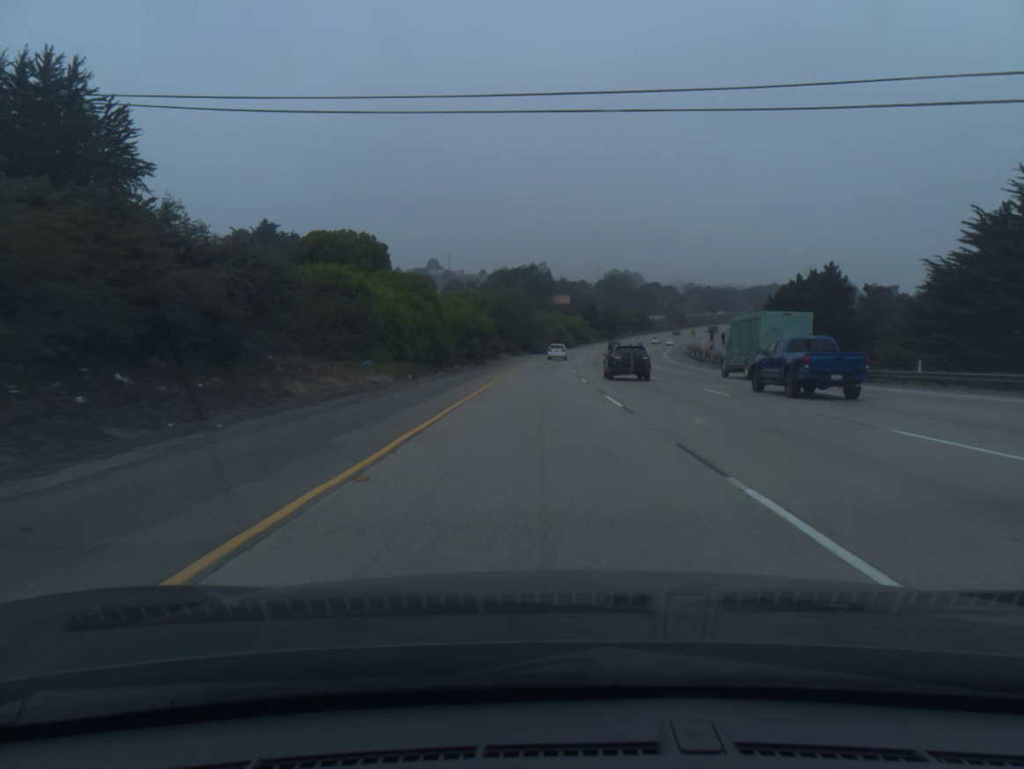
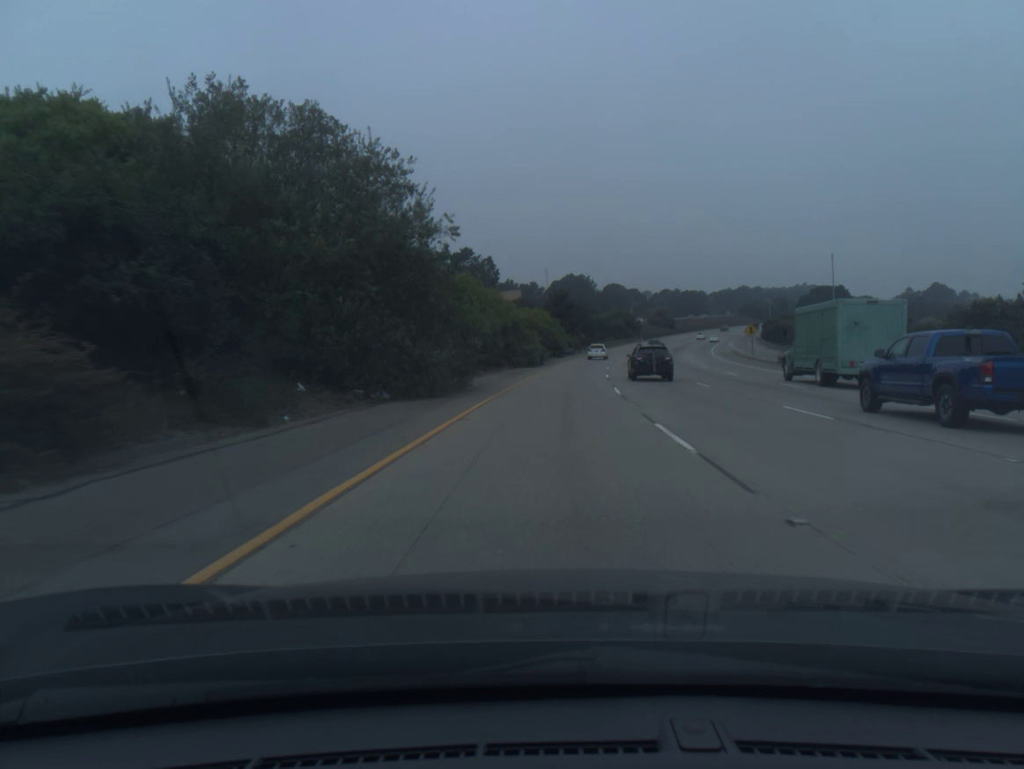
(+1.4, +80.6) m; +4°
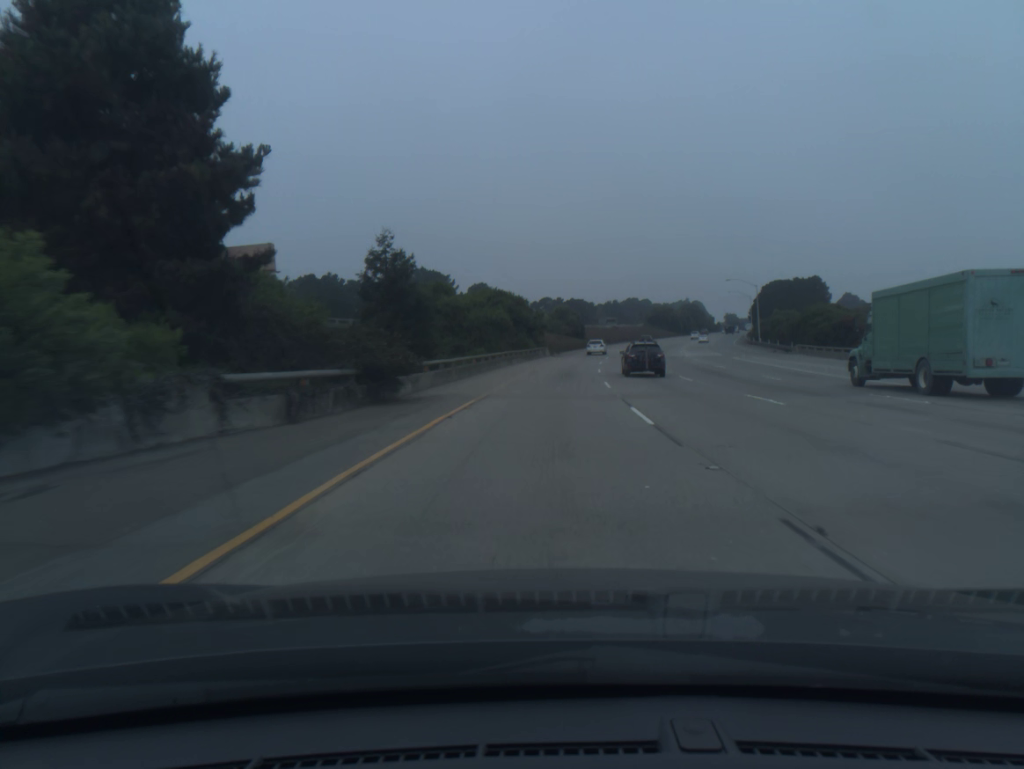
(+8.8, +99.4) m; +10°
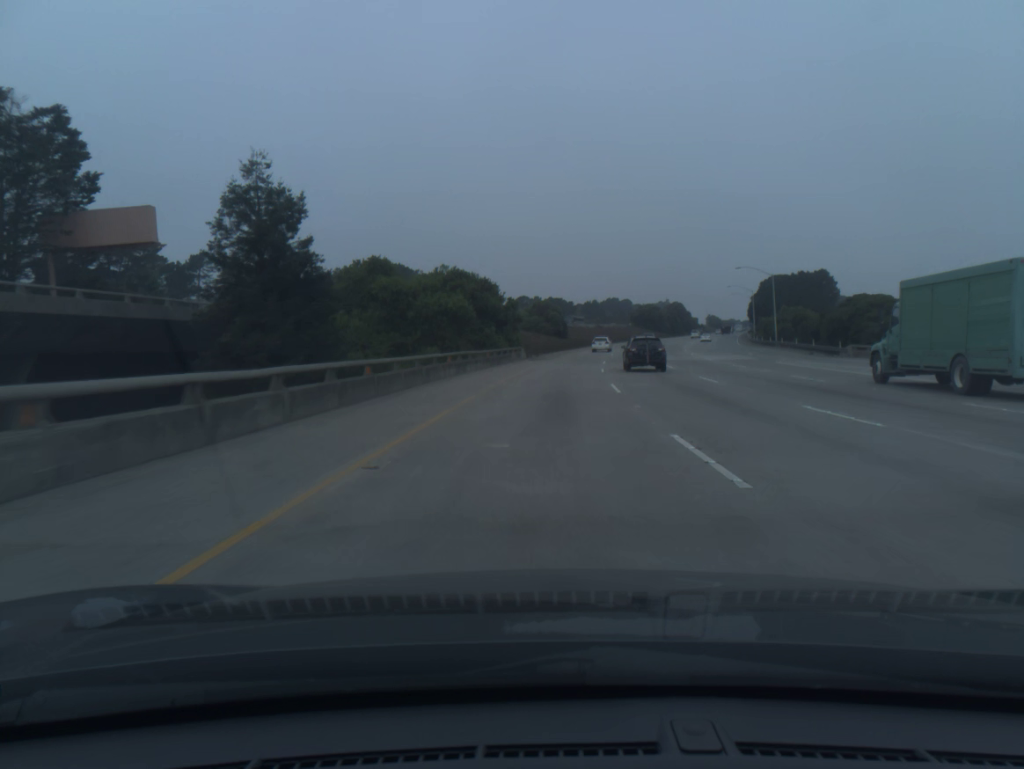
(+0.3, +19.9) m; +2°
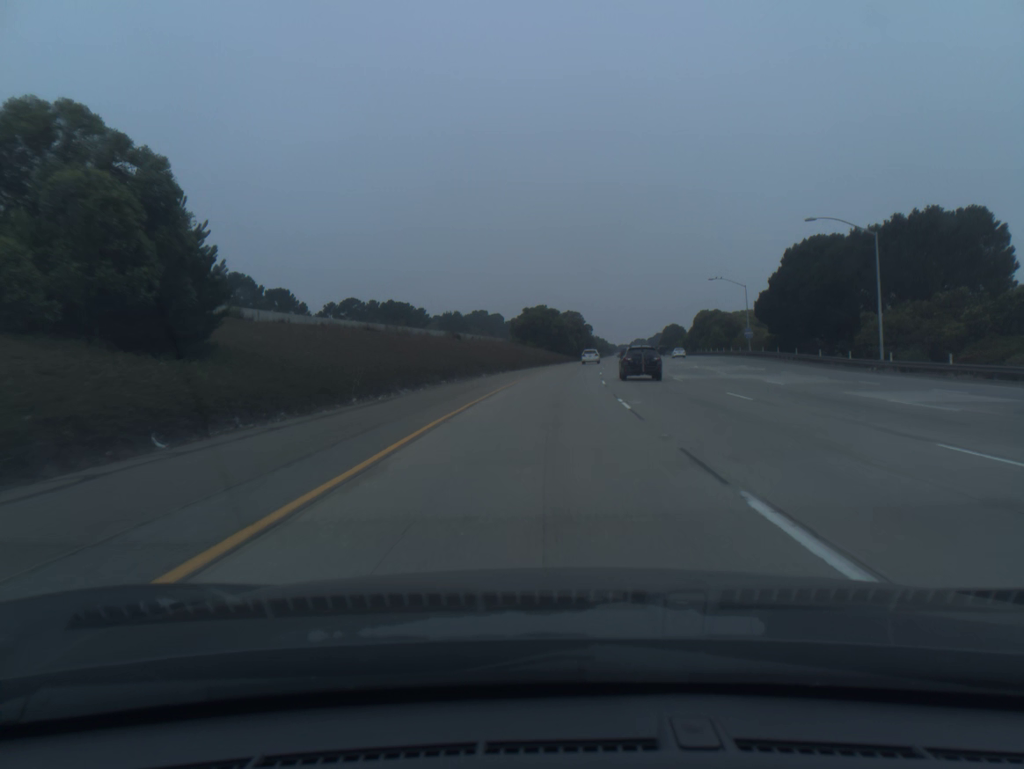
(+8.4, +98.5) m; +10°
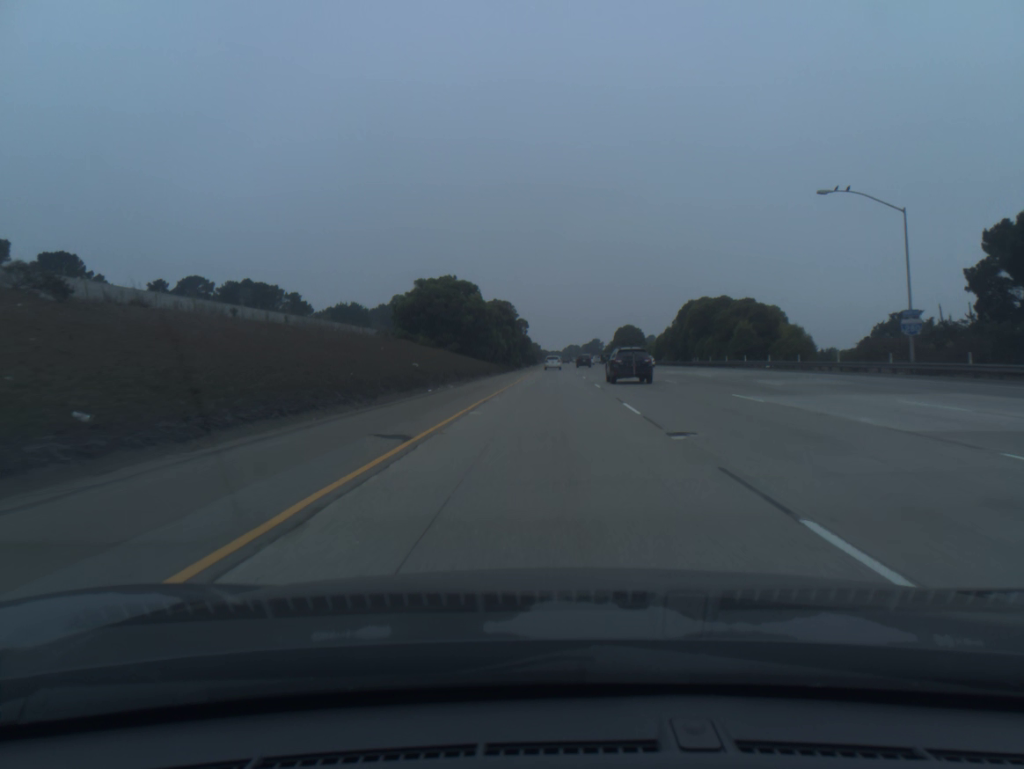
(+2.7, +59.7) m; +5°
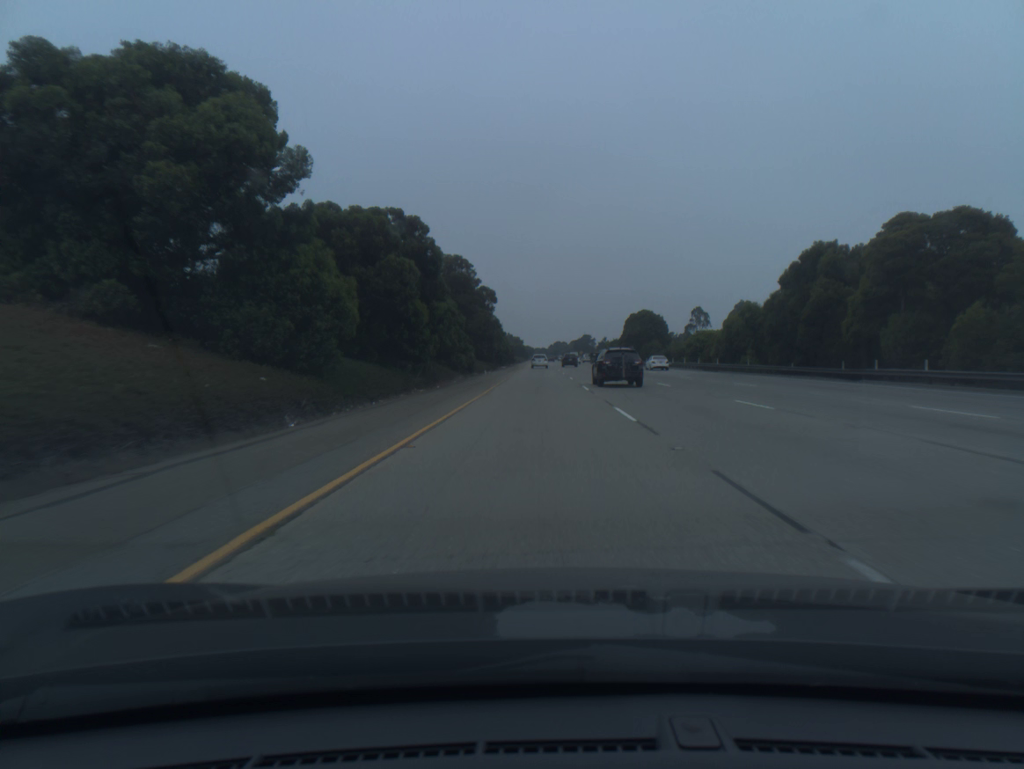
(+1.1, +60.2) m; +1°
